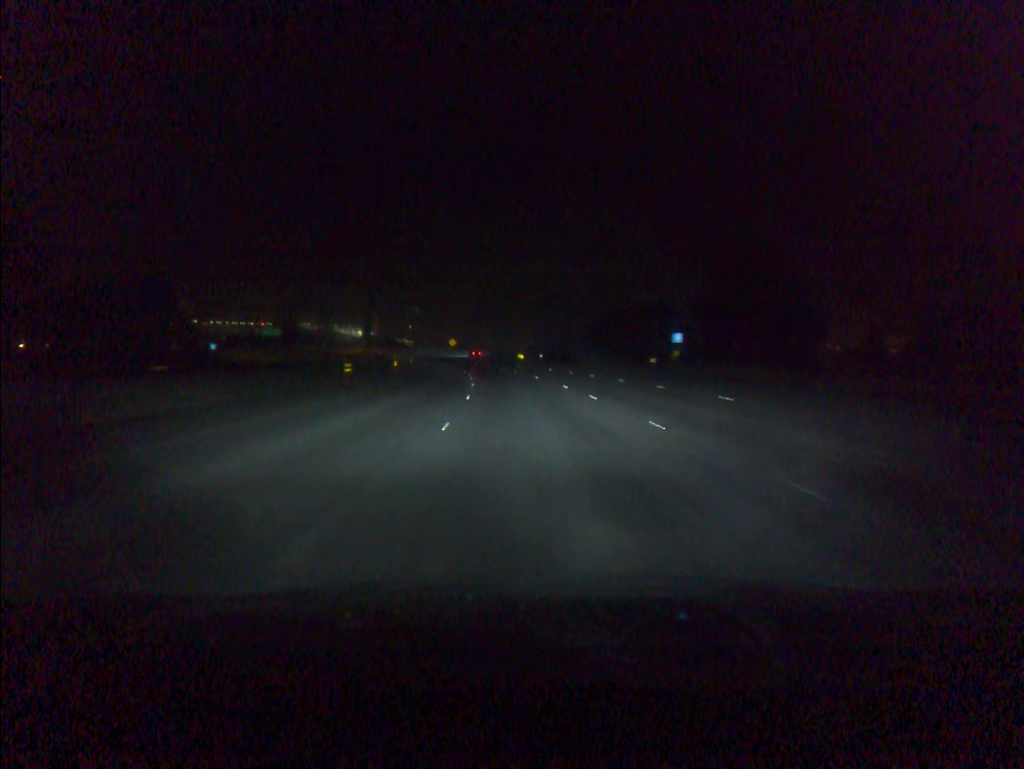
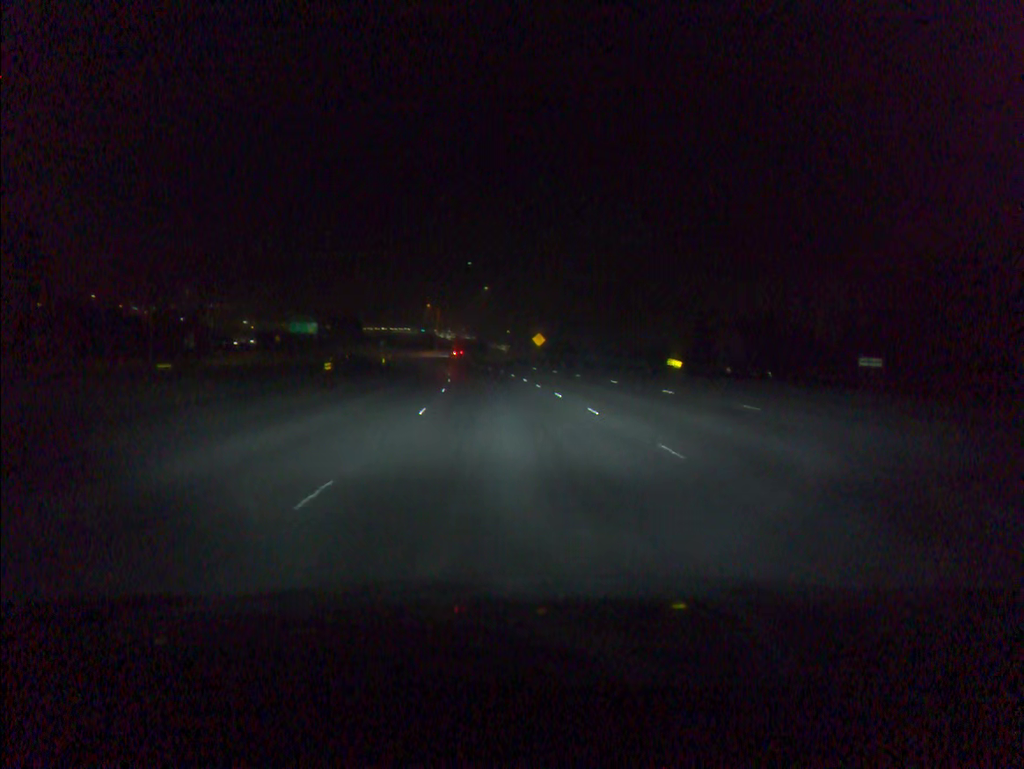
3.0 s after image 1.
(-4.2, +79.0) m; -7°
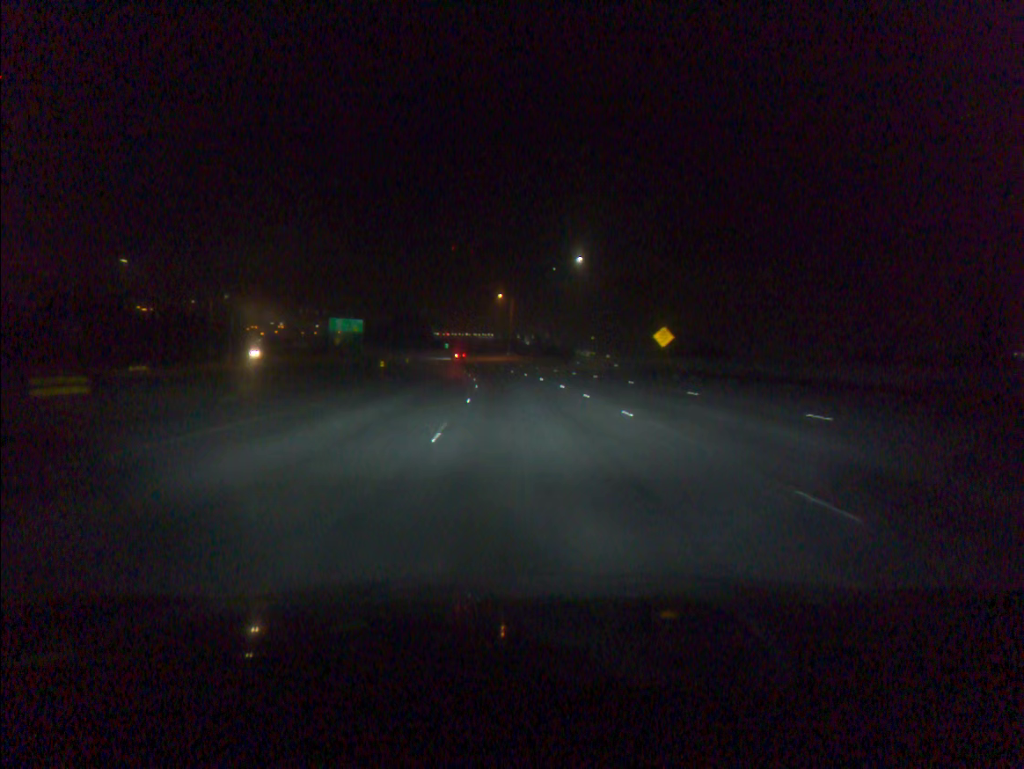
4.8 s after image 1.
(-2.7, +47.4) m; -6°
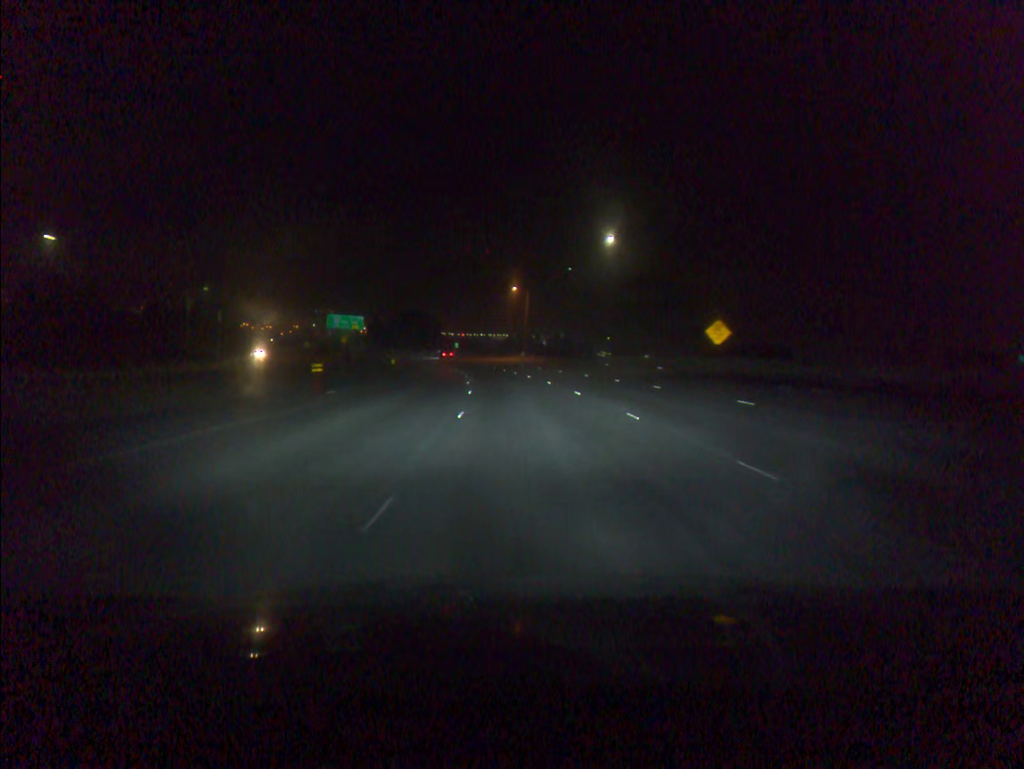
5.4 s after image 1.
(-0.2, +15.8) m; -1°
